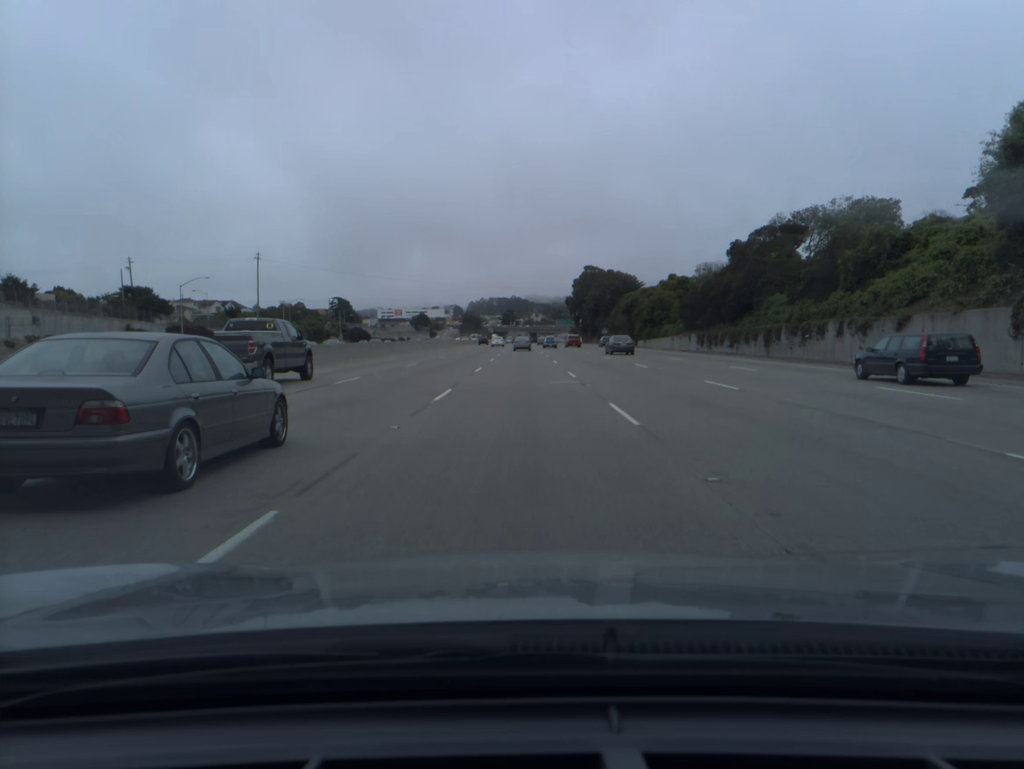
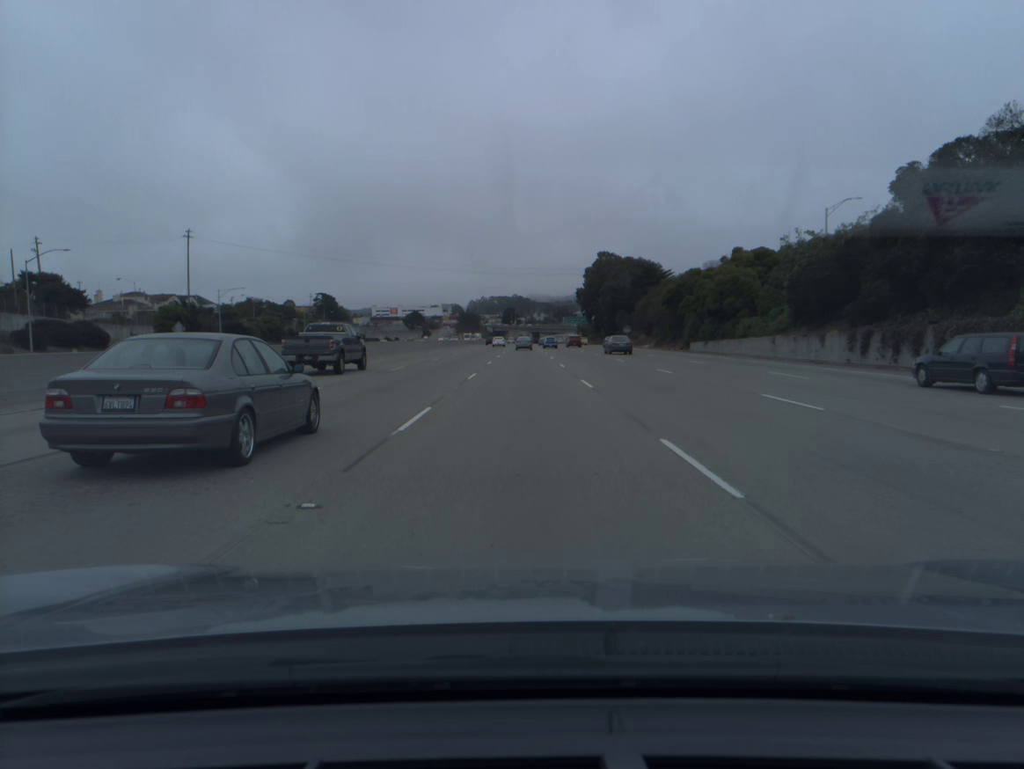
(-0.1, +34.5) m; 0°
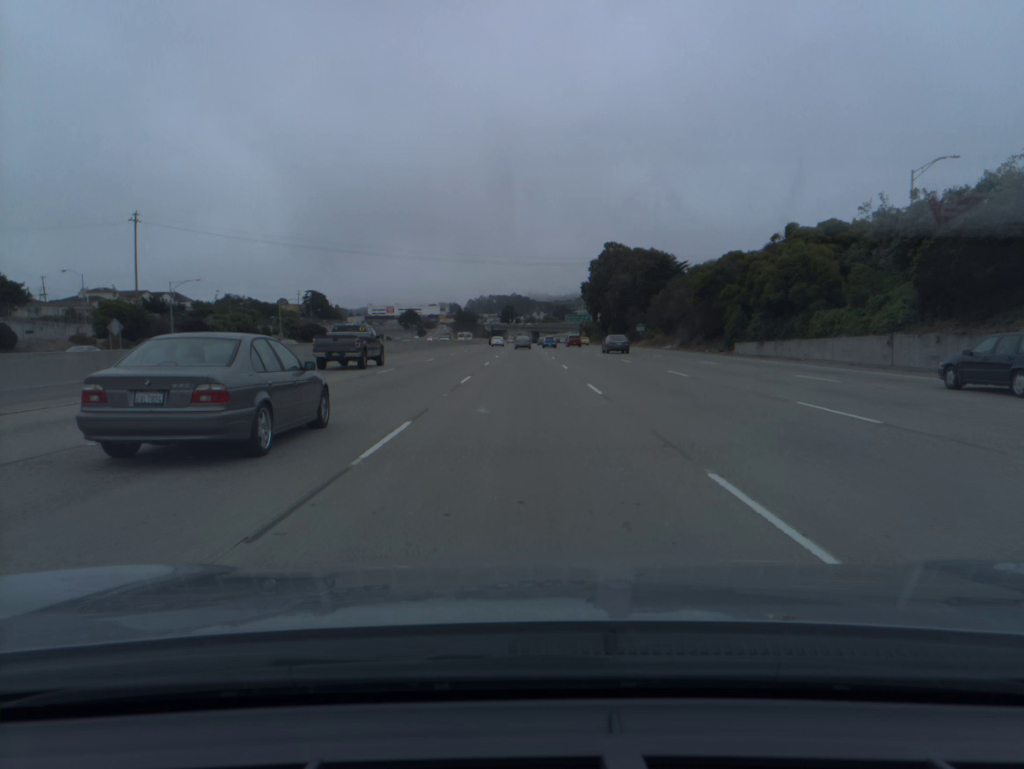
(0.0, +17.2) m; 0°
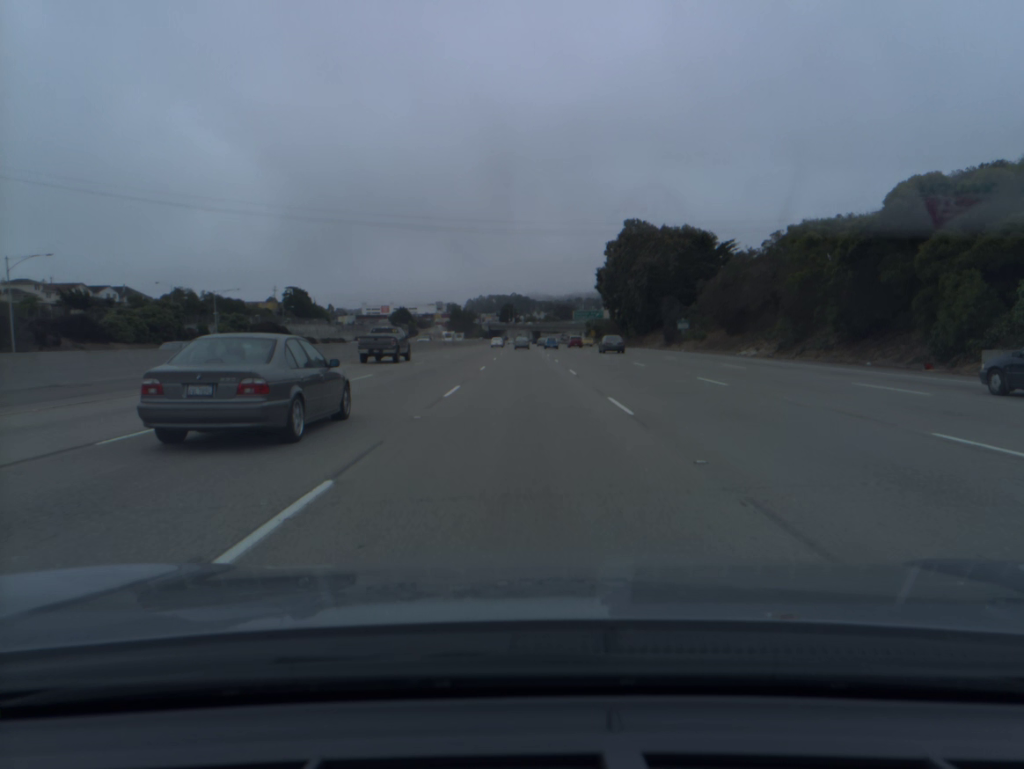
(0.0, +34.4) m; 0°
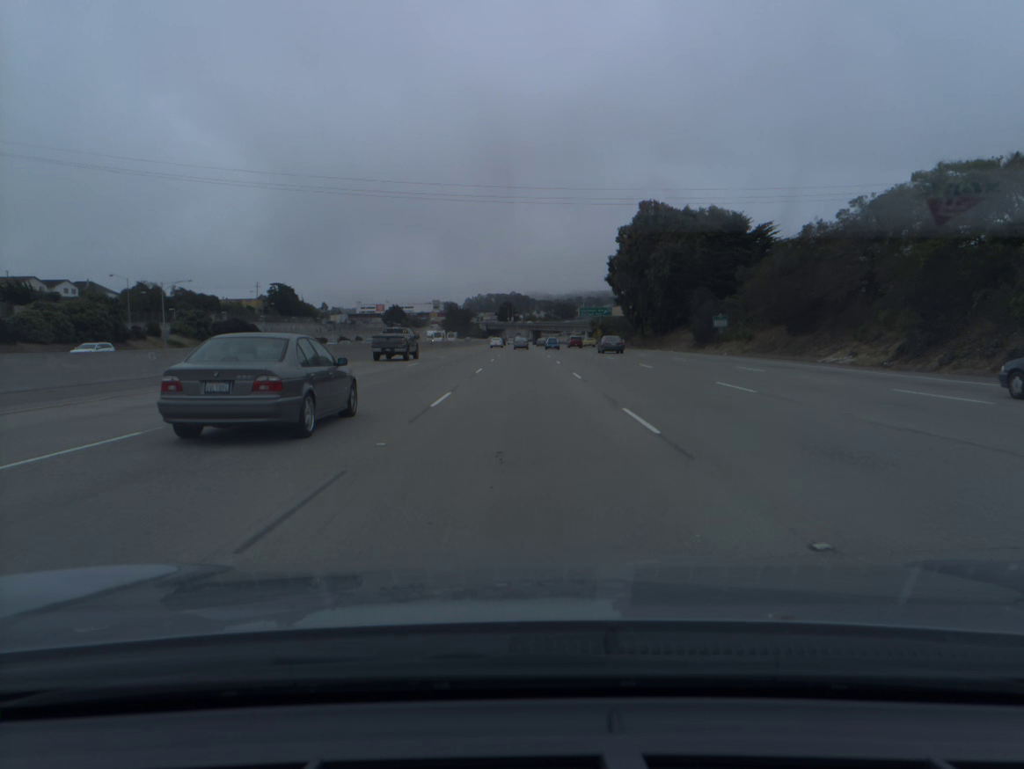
(0.0, +17.2) m; 0°
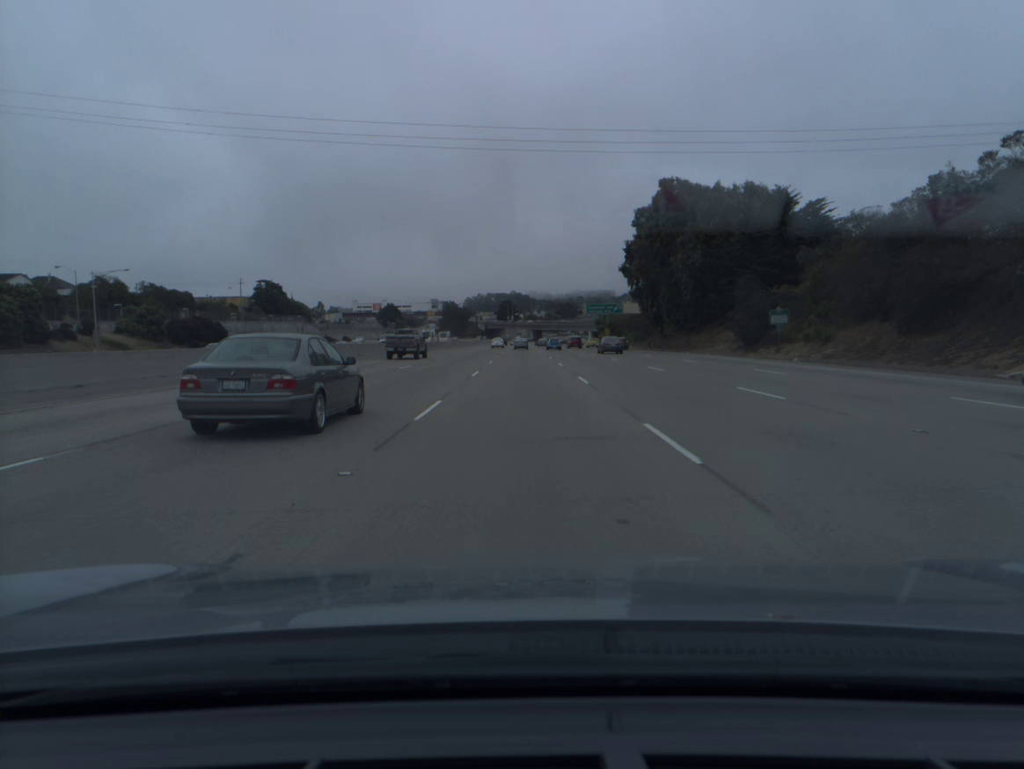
(0.0, +17.1) m; 0°
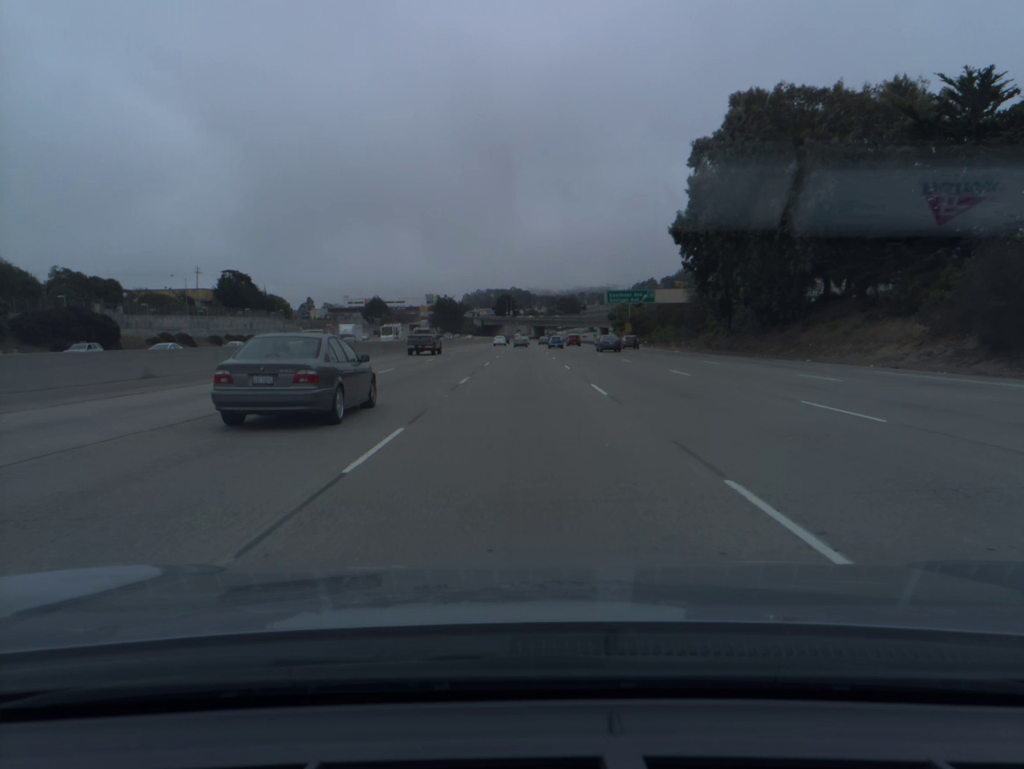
(0.0, +34.2) m; 0°
